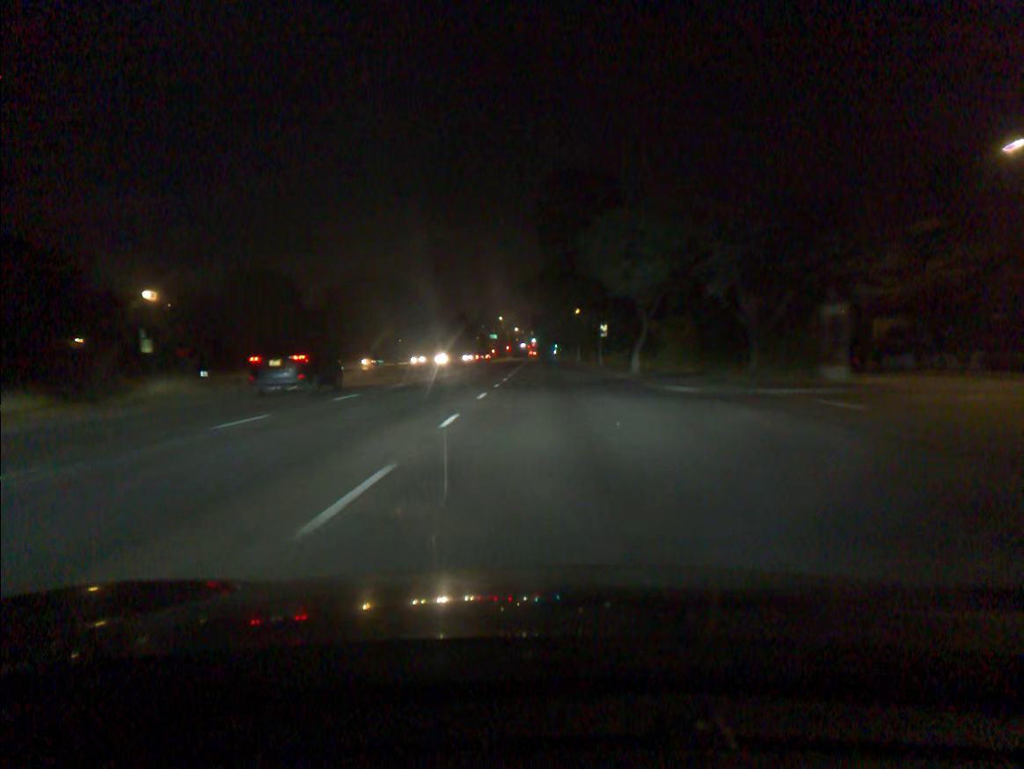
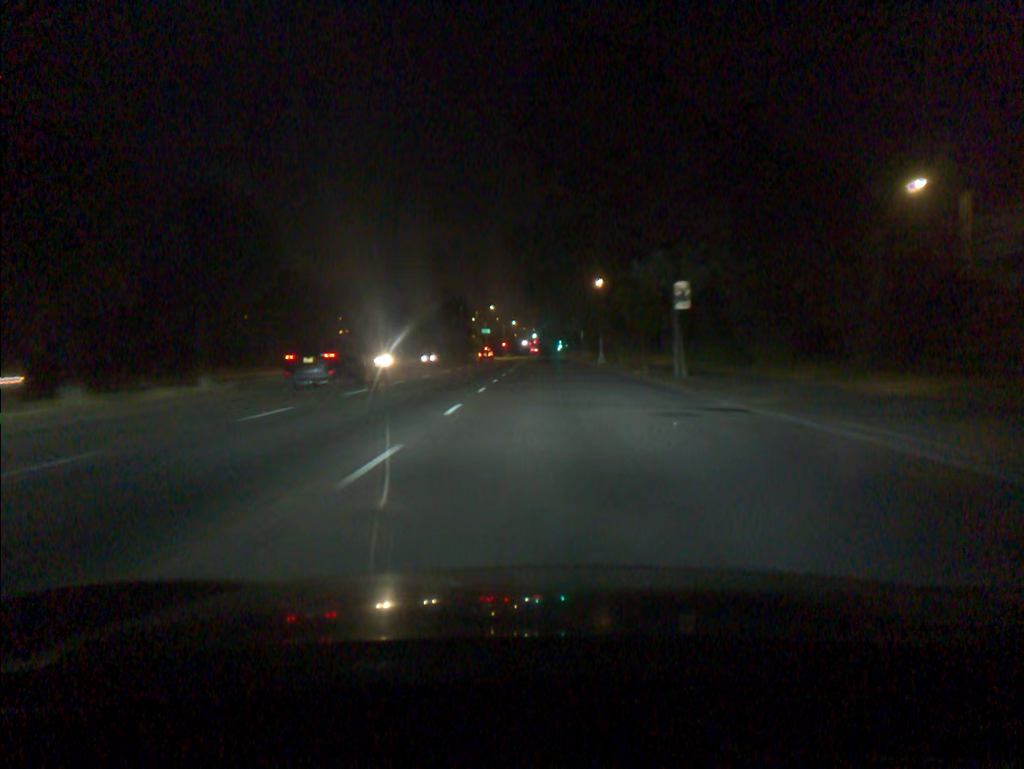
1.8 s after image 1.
(0.0, +34.7) m; 0°
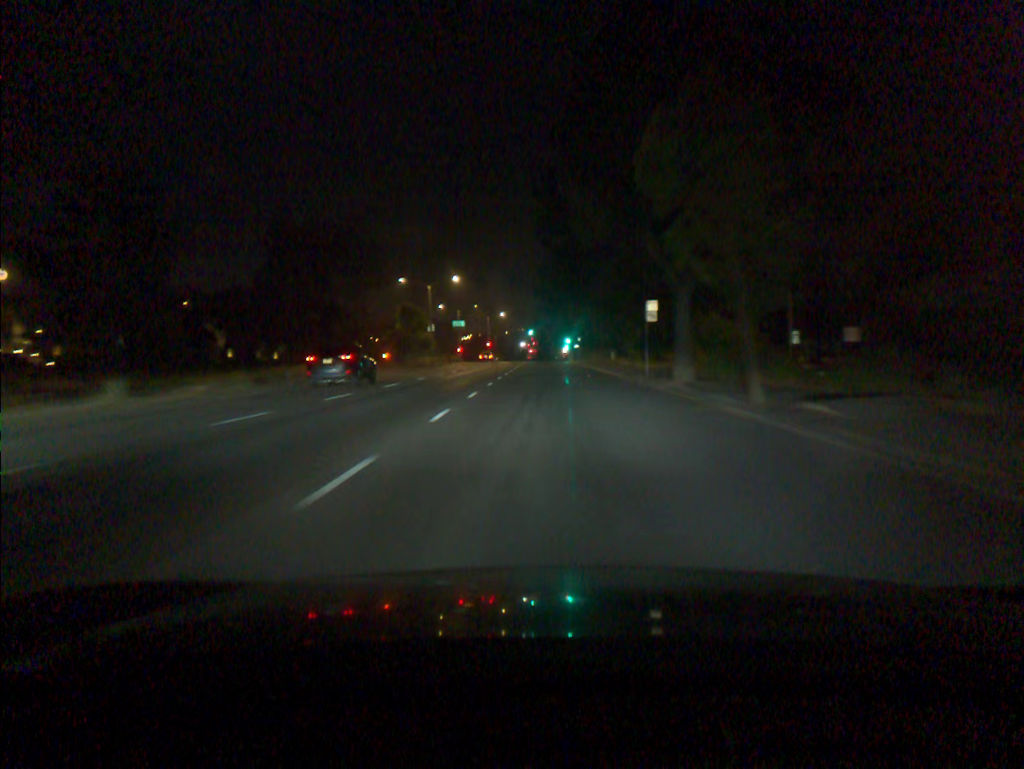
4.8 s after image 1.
(-0.3, +59.1) m; 0°
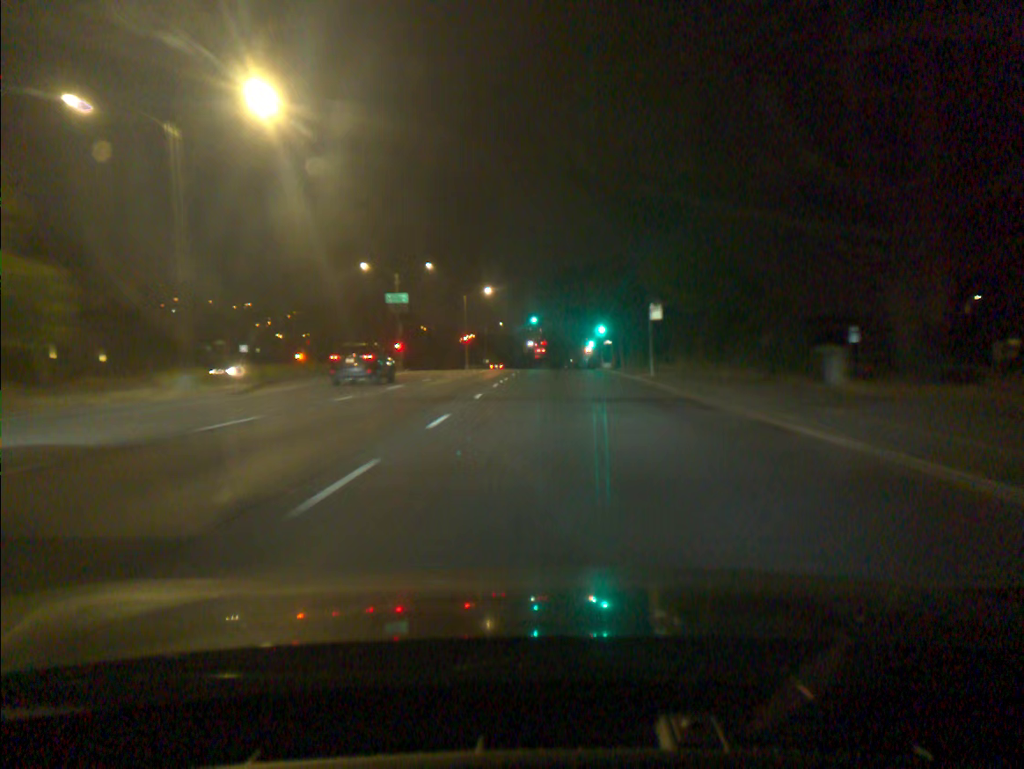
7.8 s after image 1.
(-0.2, +58.6) m; -1°
